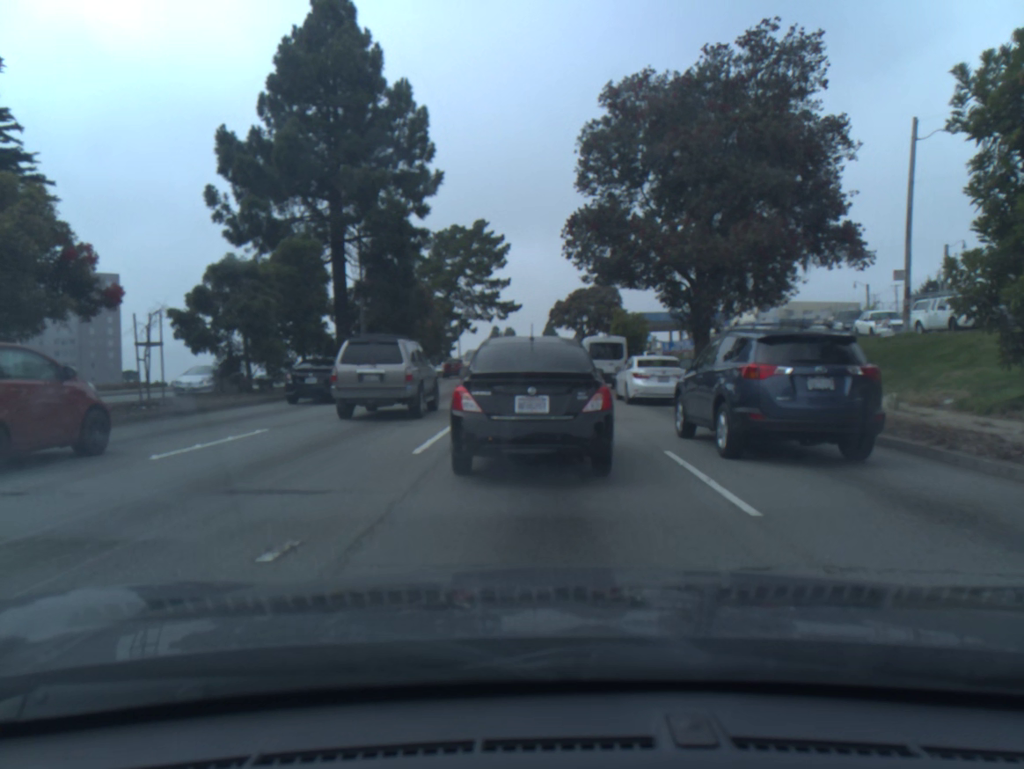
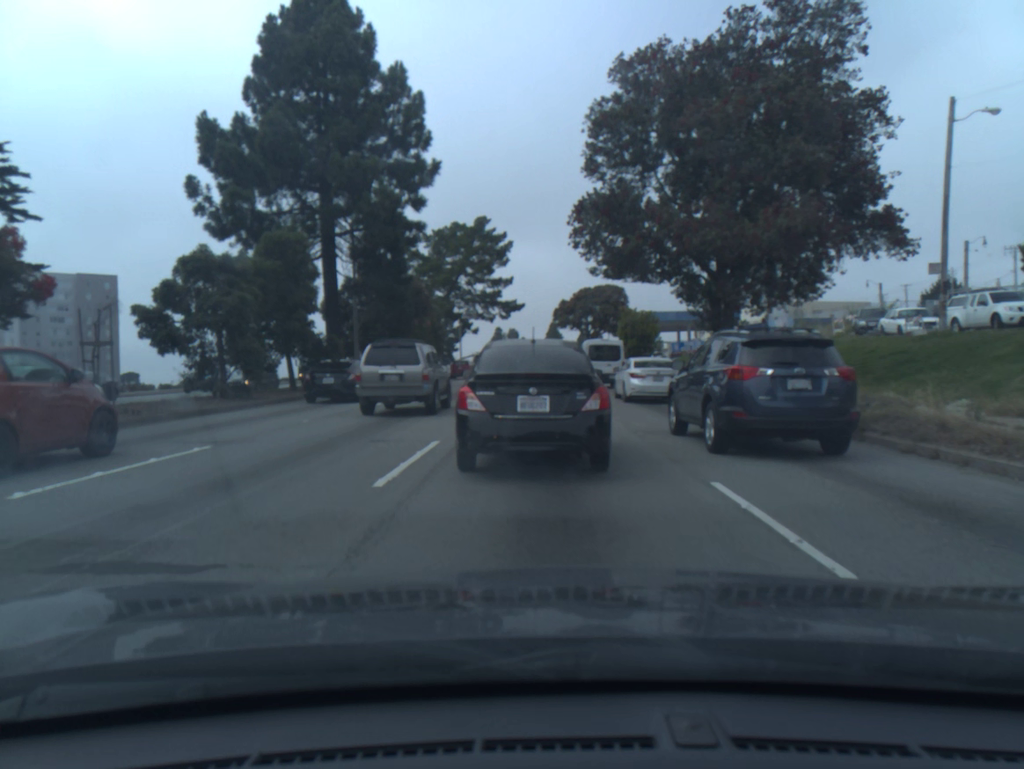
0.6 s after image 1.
(0.0, +2.5) m; -1°
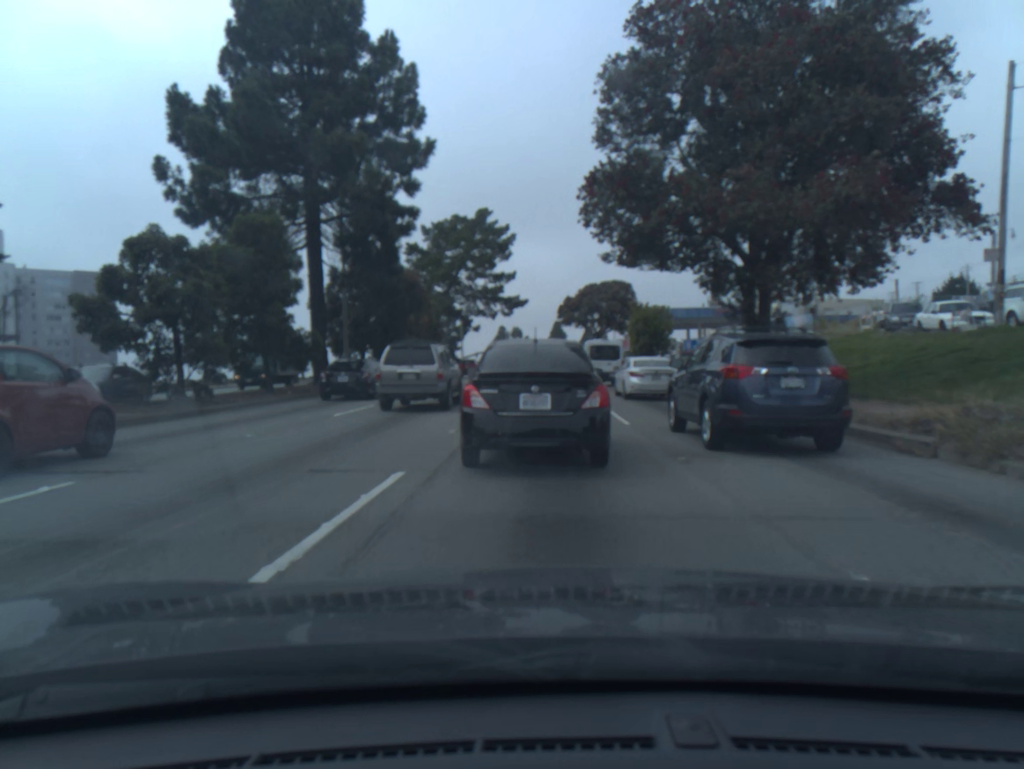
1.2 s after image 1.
(0.0, +3.4) m; 0°
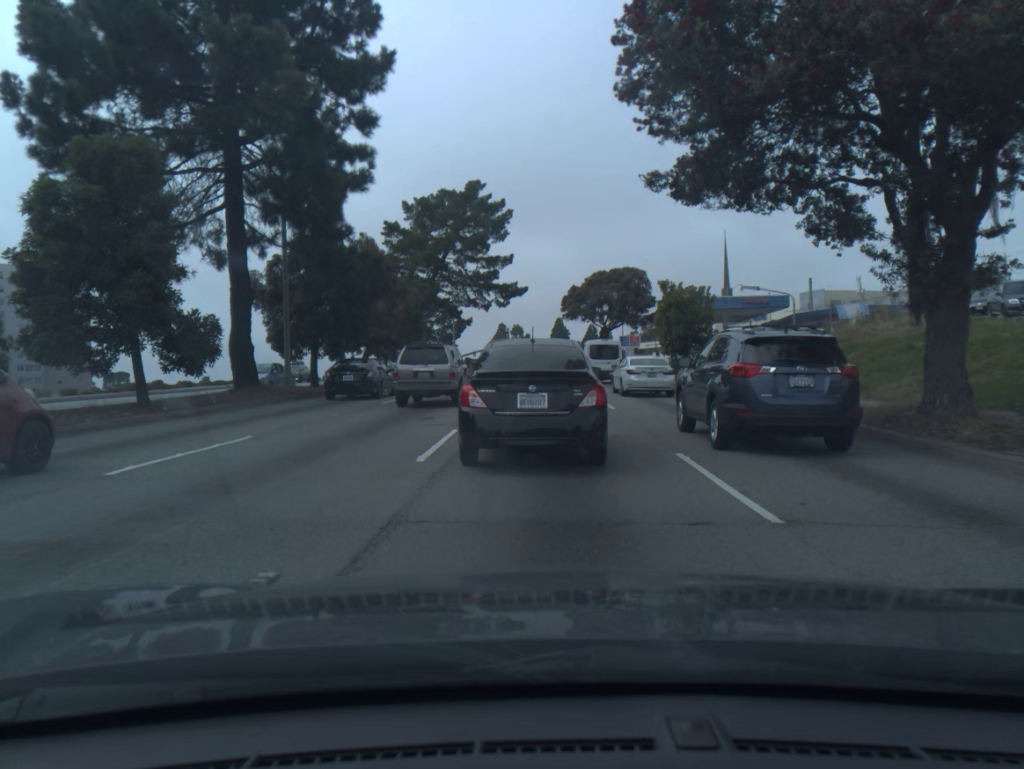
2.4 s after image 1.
(0.0, +9.3) m; 0°
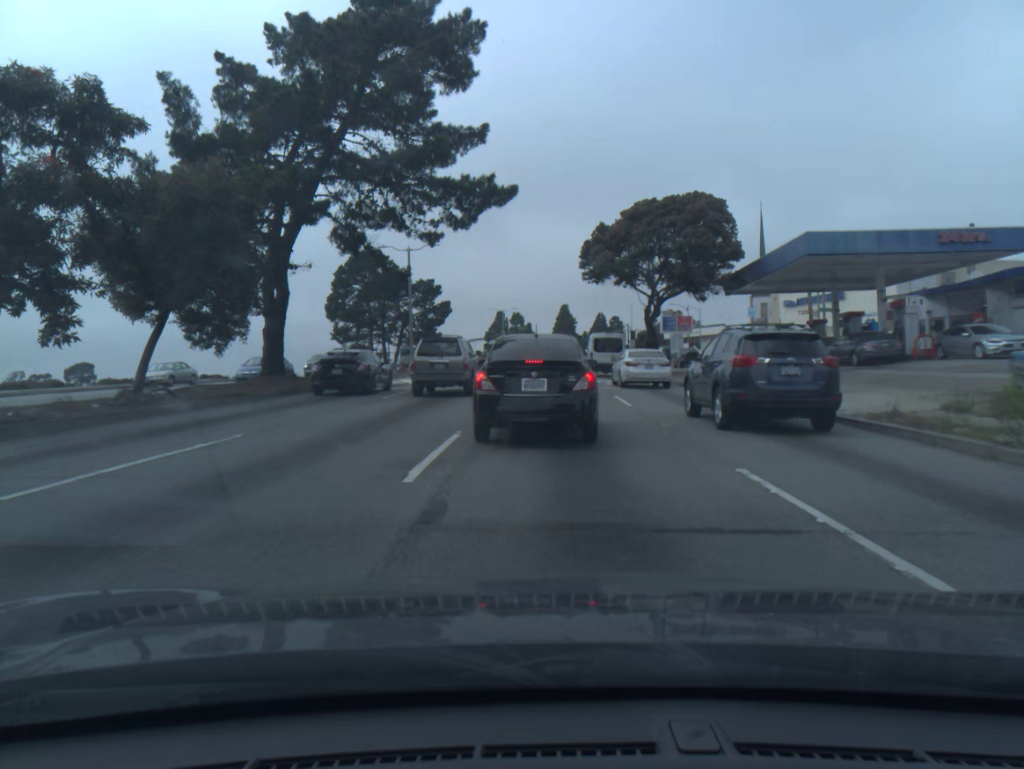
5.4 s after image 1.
(0.0, +30.5) m; 0°
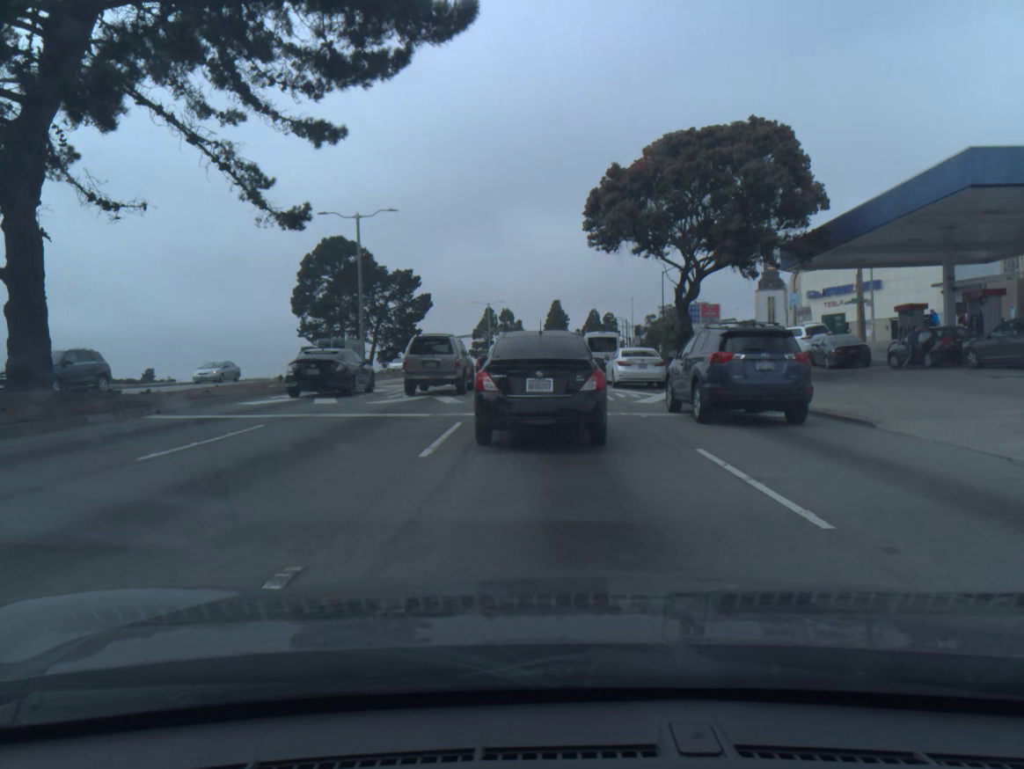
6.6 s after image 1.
(+0.1, +13.3) m; +1°
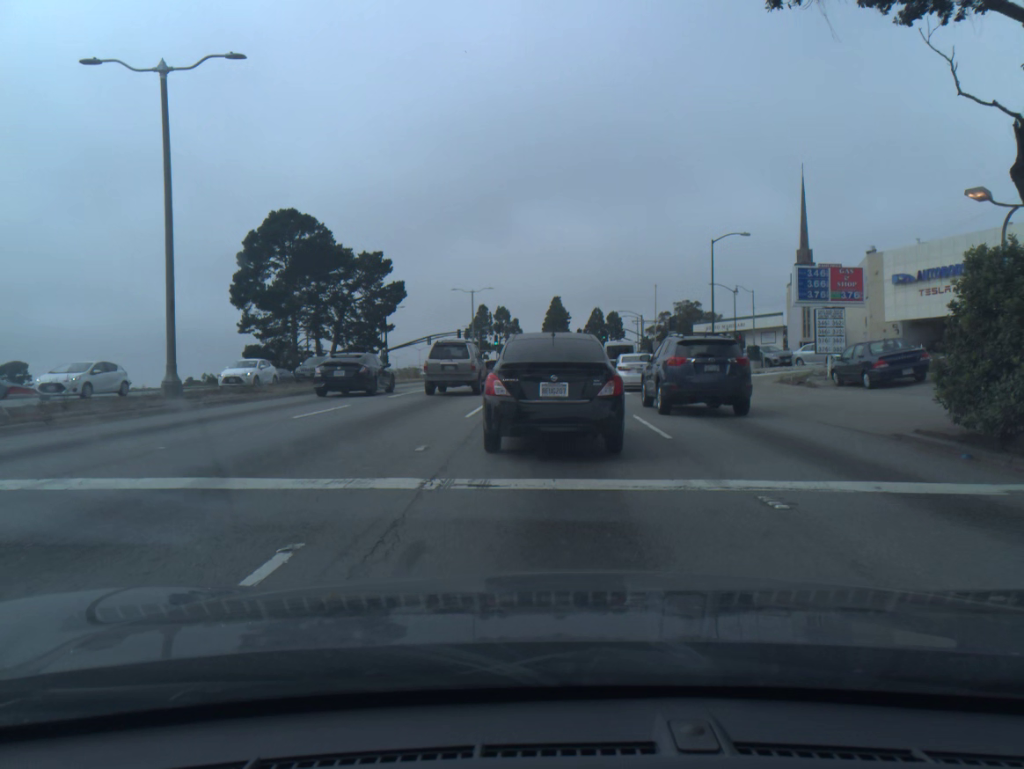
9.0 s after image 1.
(0.0, +23.3) m; 0°
